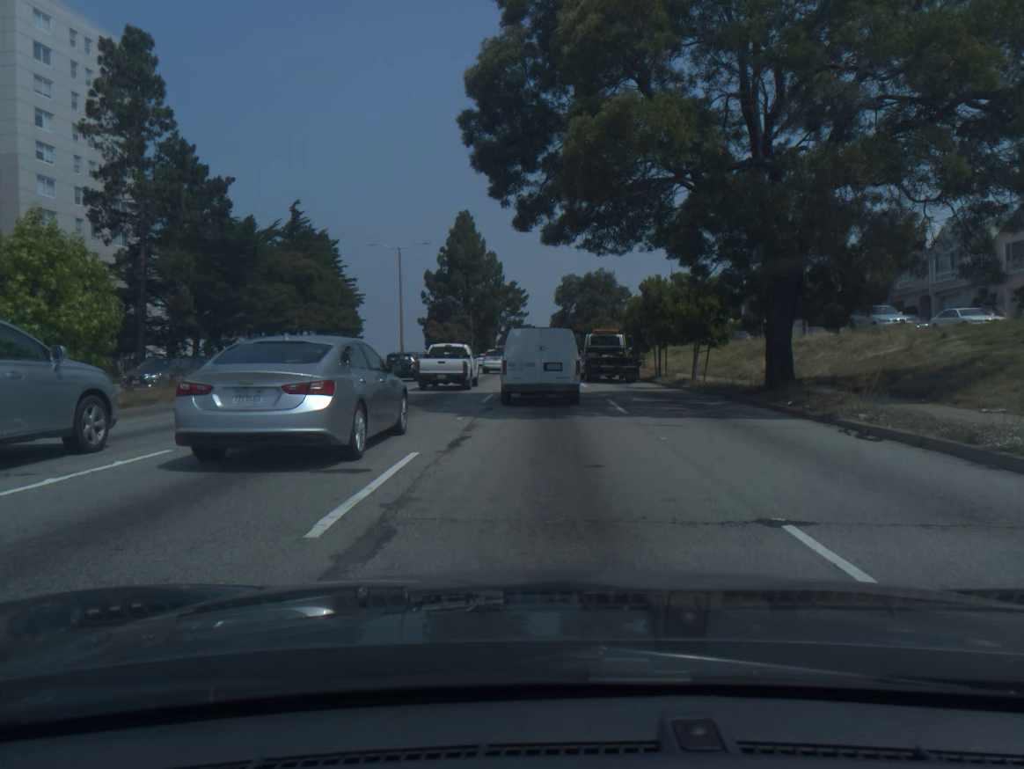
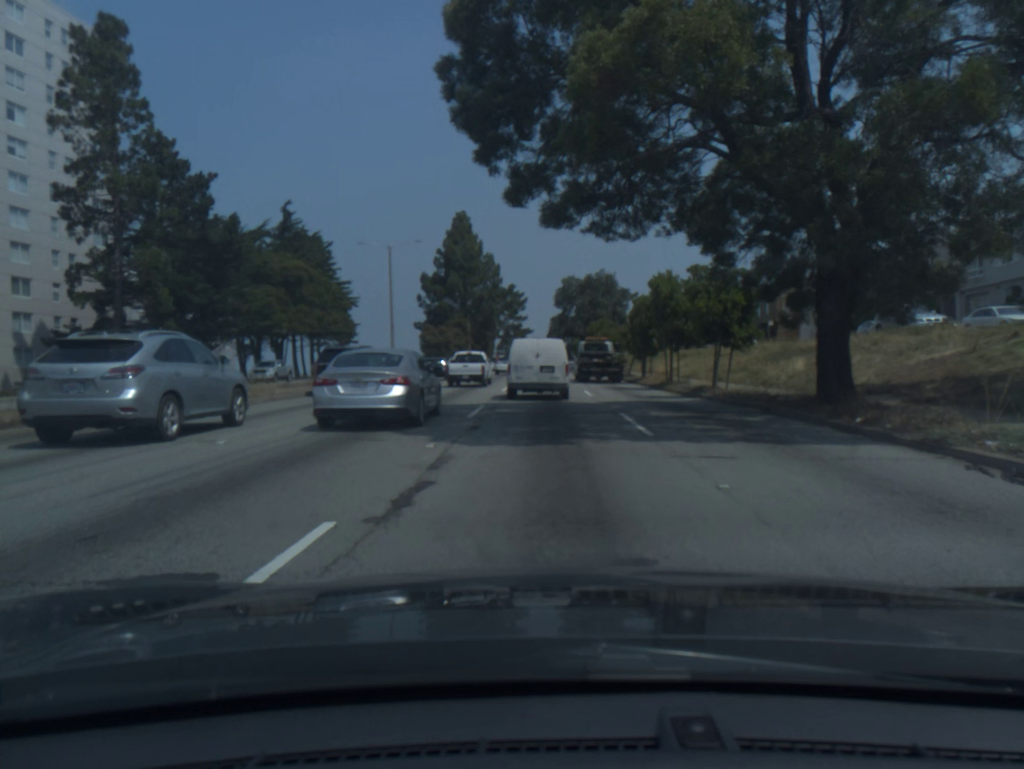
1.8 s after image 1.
(0.0, +3.7) m; -1°
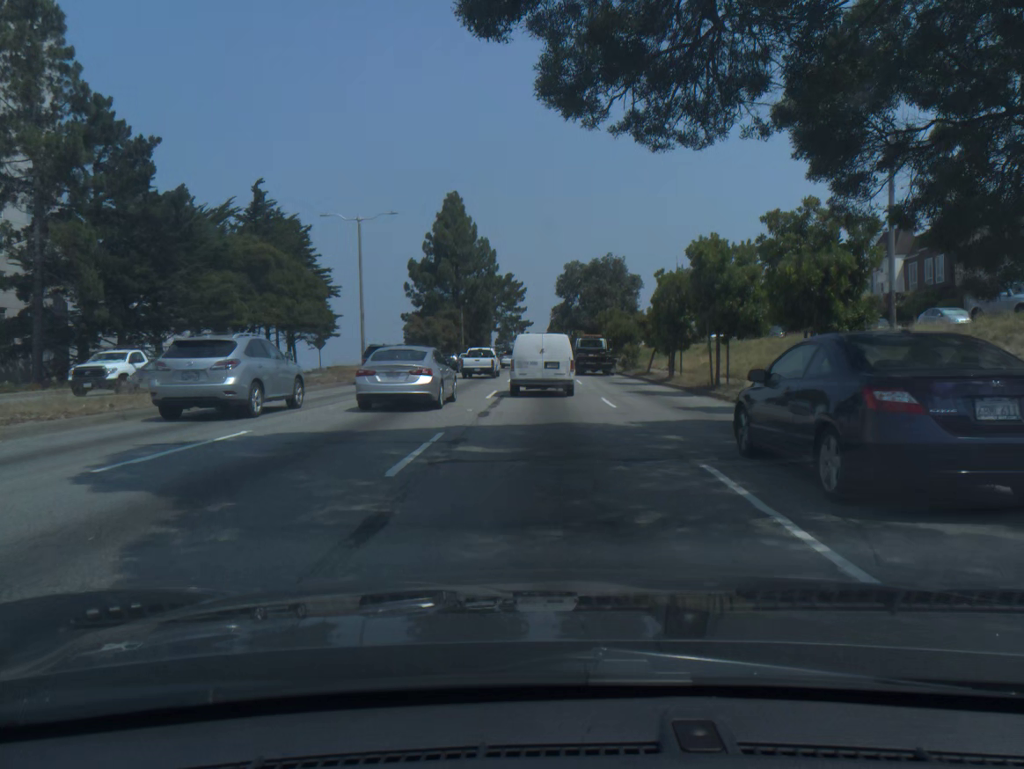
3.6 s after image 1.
(0.0, +8.3) m; 0°
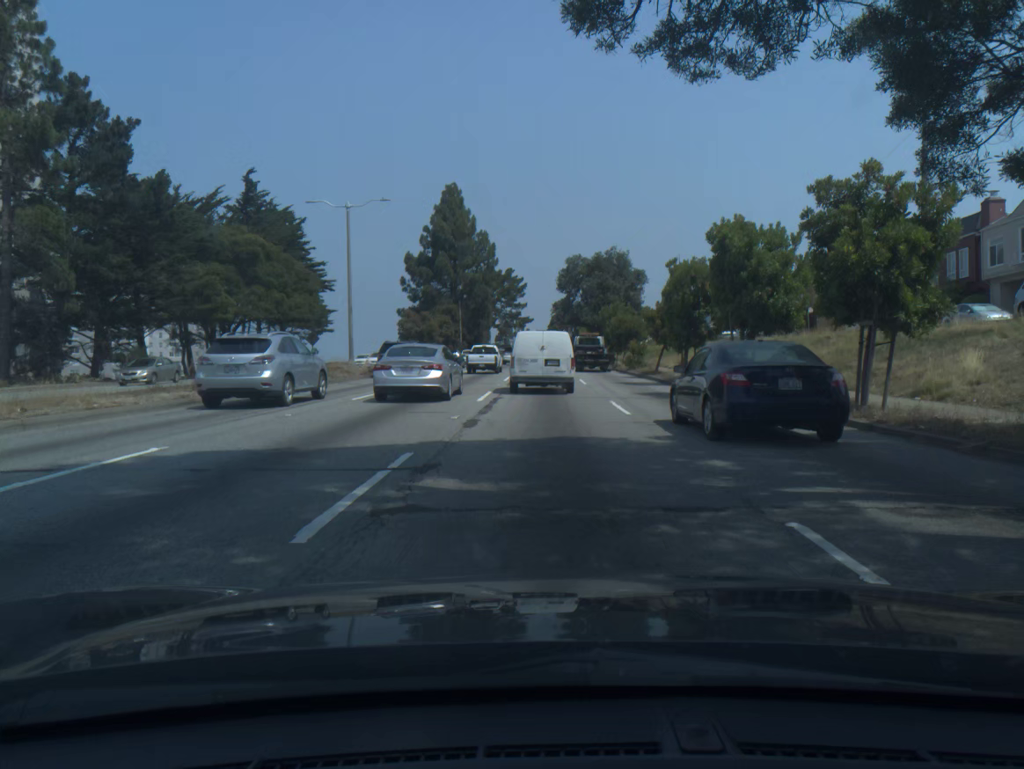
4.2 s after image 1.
(0.0, +3.0) m; 0°
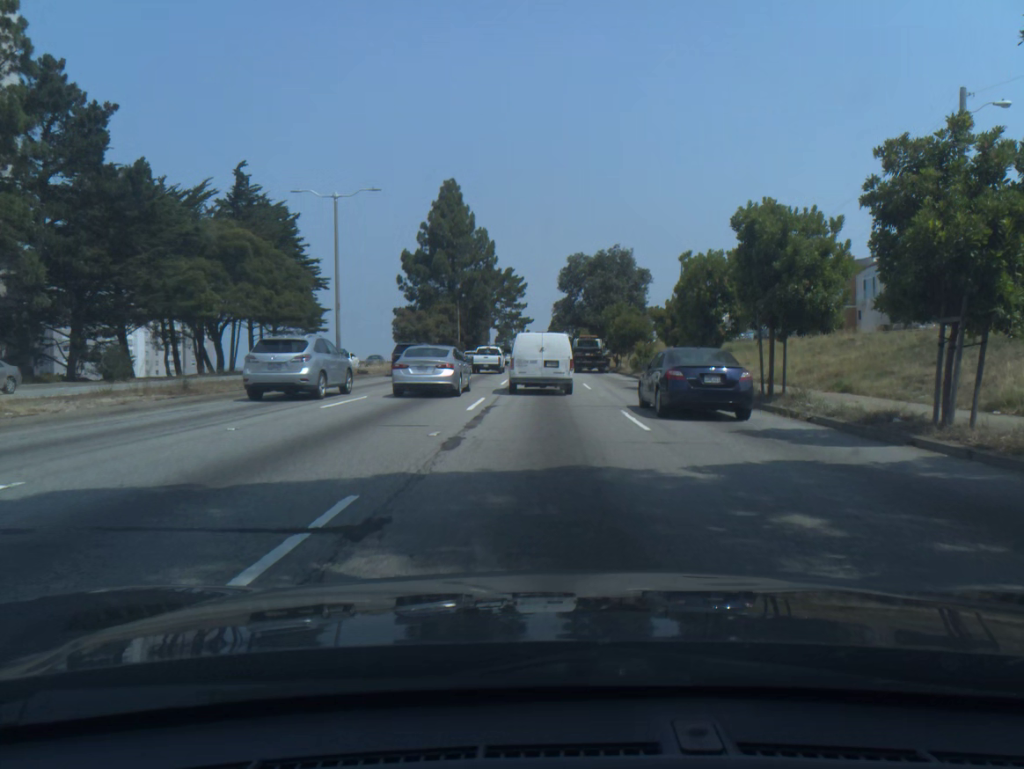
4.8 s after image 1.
(0.0, +2.8) m; 0°
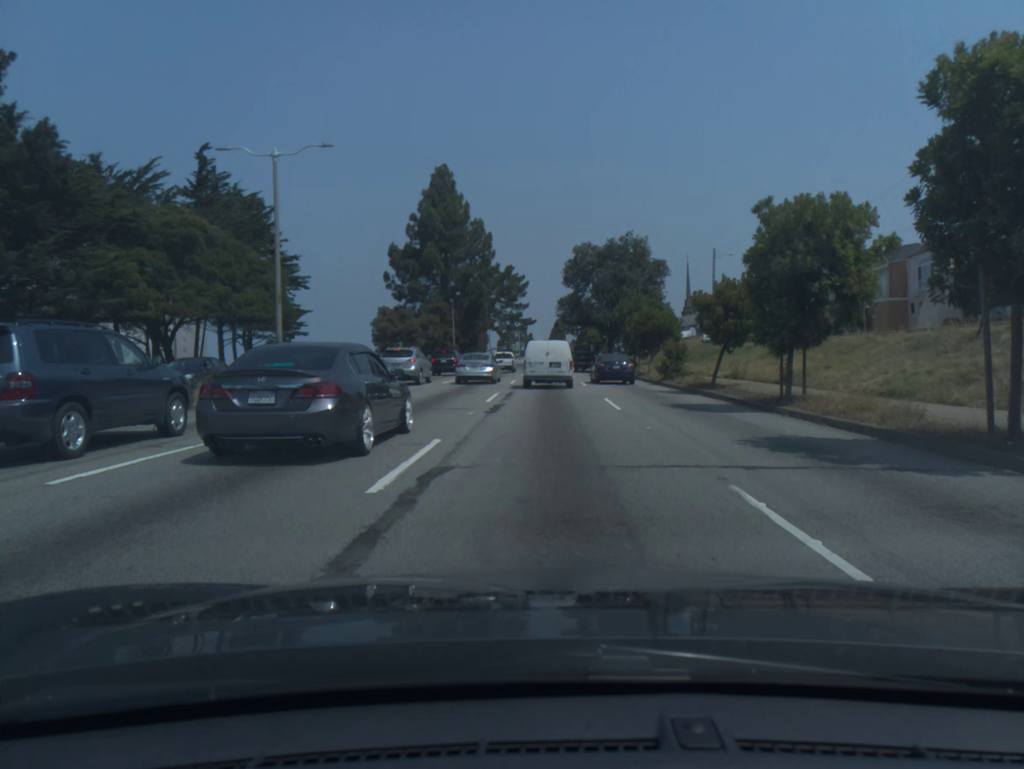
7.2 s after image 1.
(0.0, +9.7) m; 0°
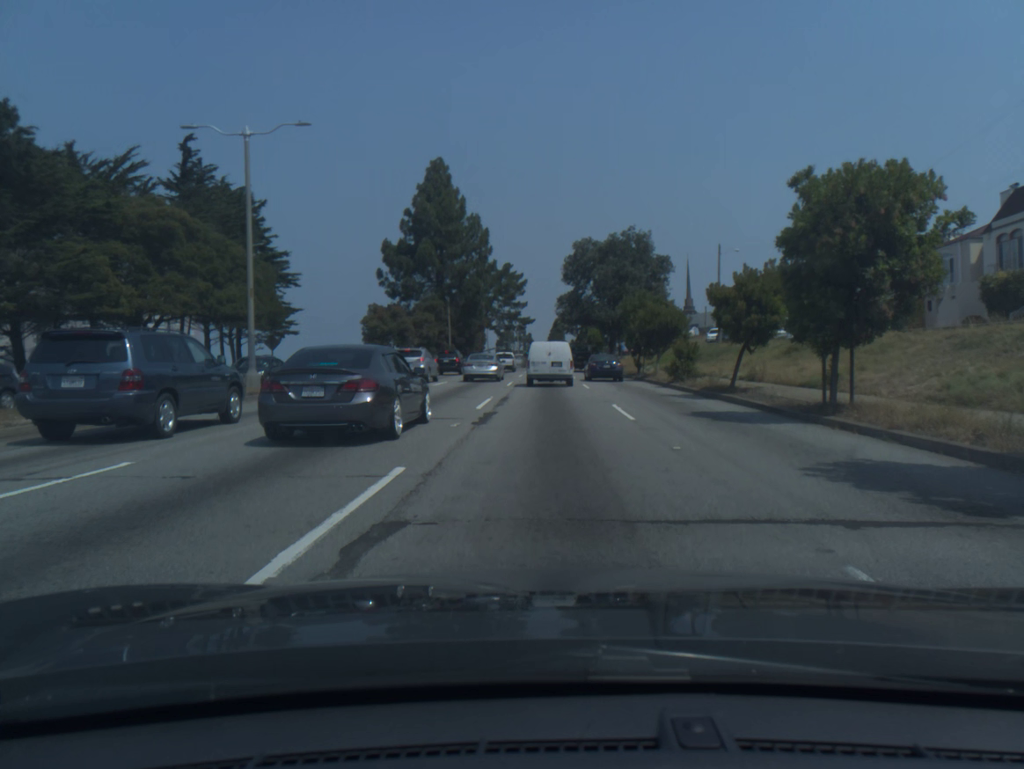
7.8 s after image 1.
(0.0, +2.8) m; 0°
